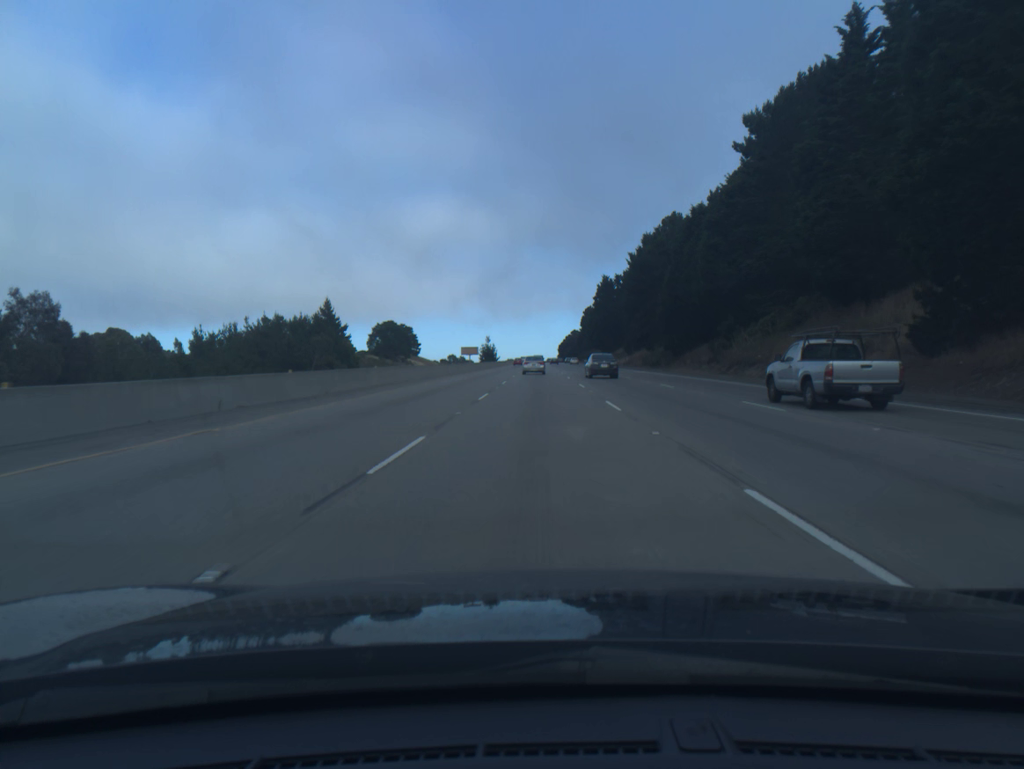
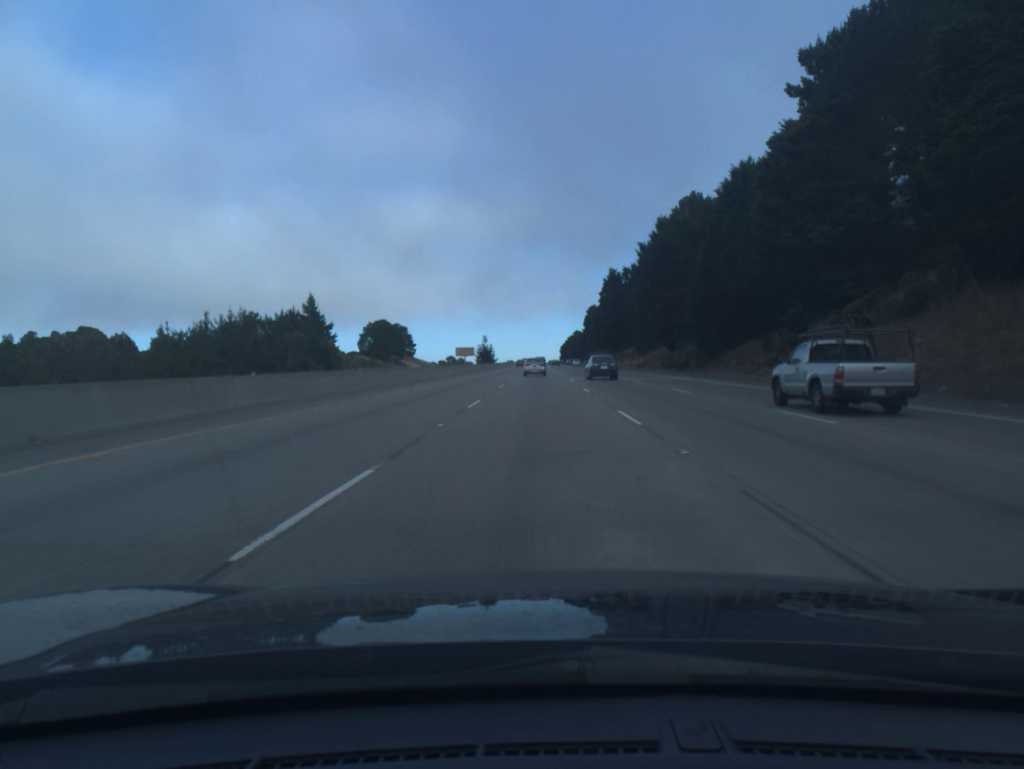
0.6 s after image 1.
(0.0, +18.1) m; 0°
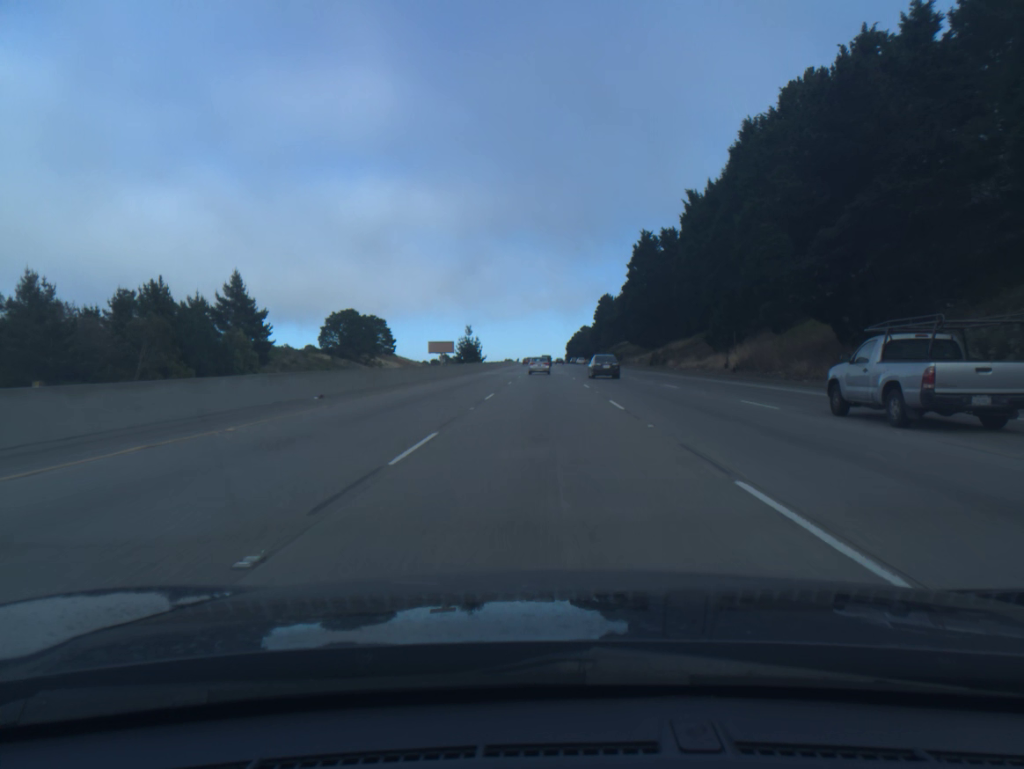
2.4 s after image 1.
(-0.1, +54.5) m; 0°
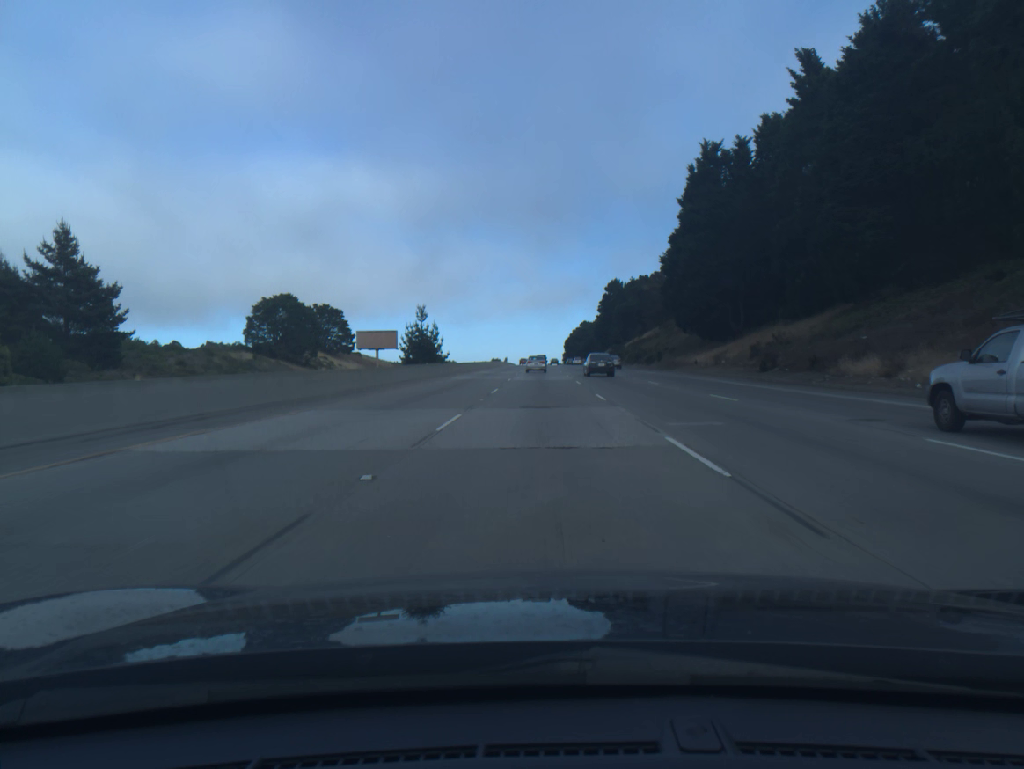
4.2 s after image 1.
(+0.2, +54.6) m; 0°
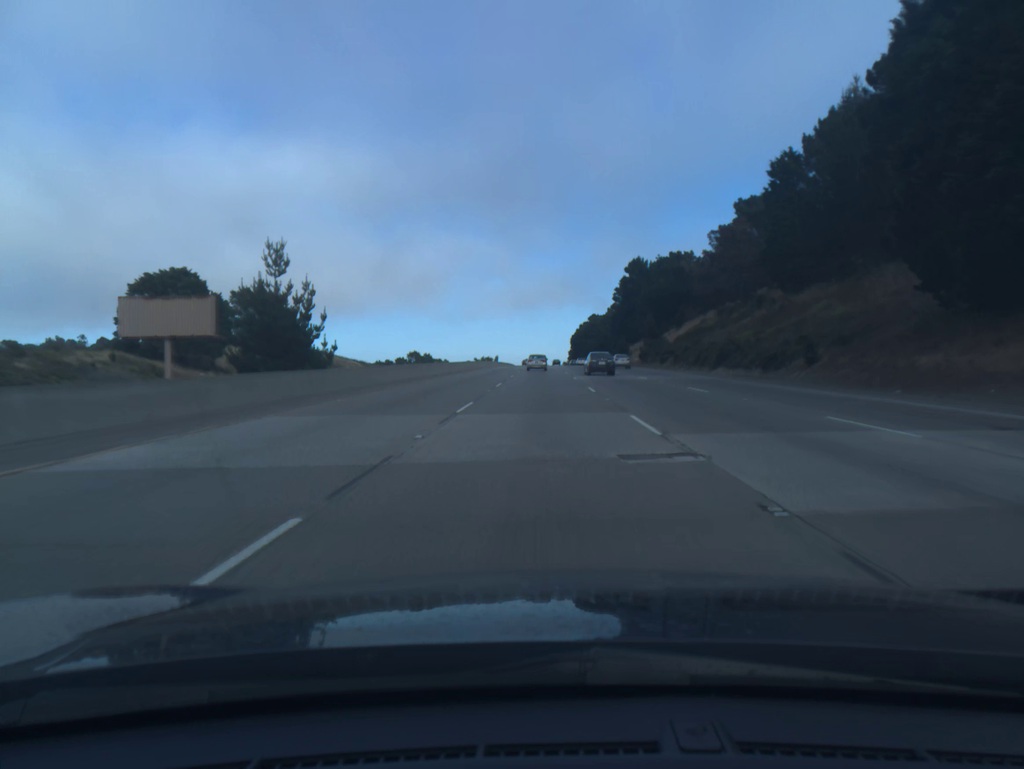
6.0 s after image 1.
(0.0, +54.6) m; 0°
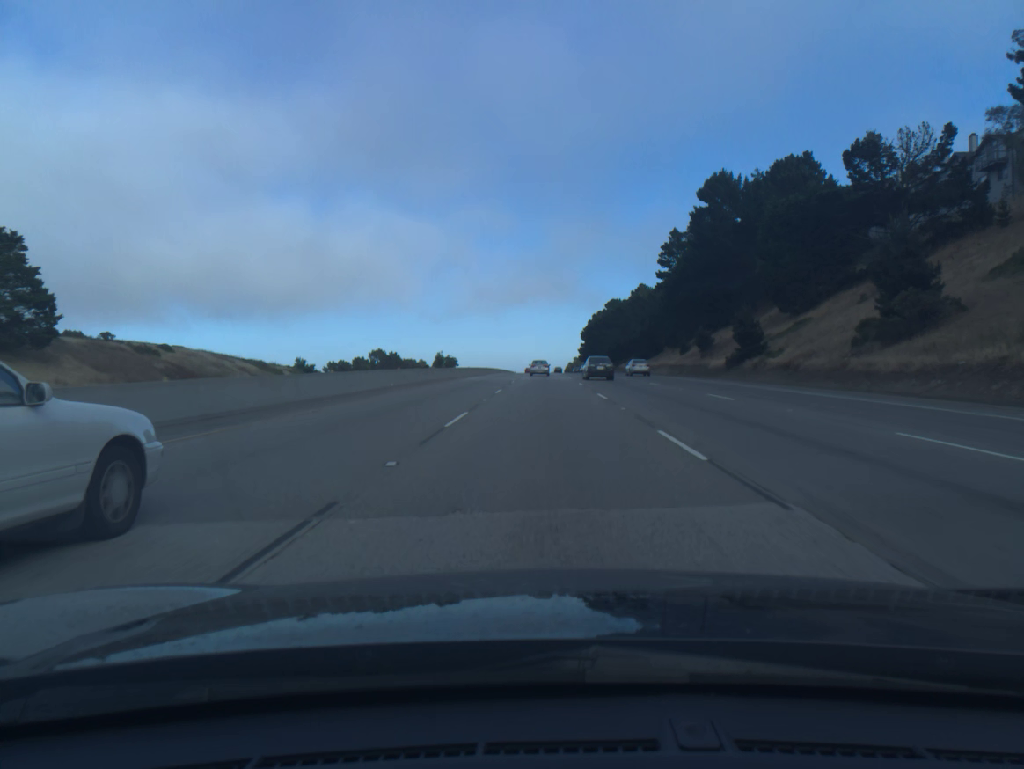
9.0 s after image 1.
(-0.1, +90.6) m; 0°
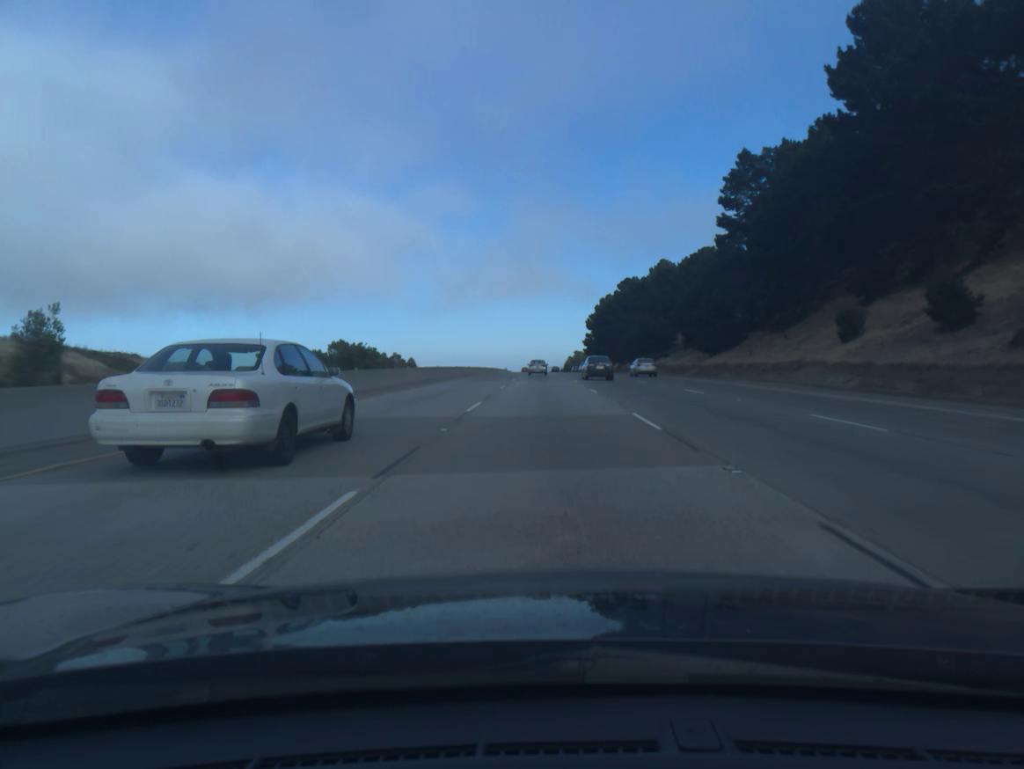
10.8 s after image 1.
(0.0, +54.4) m; 0°
